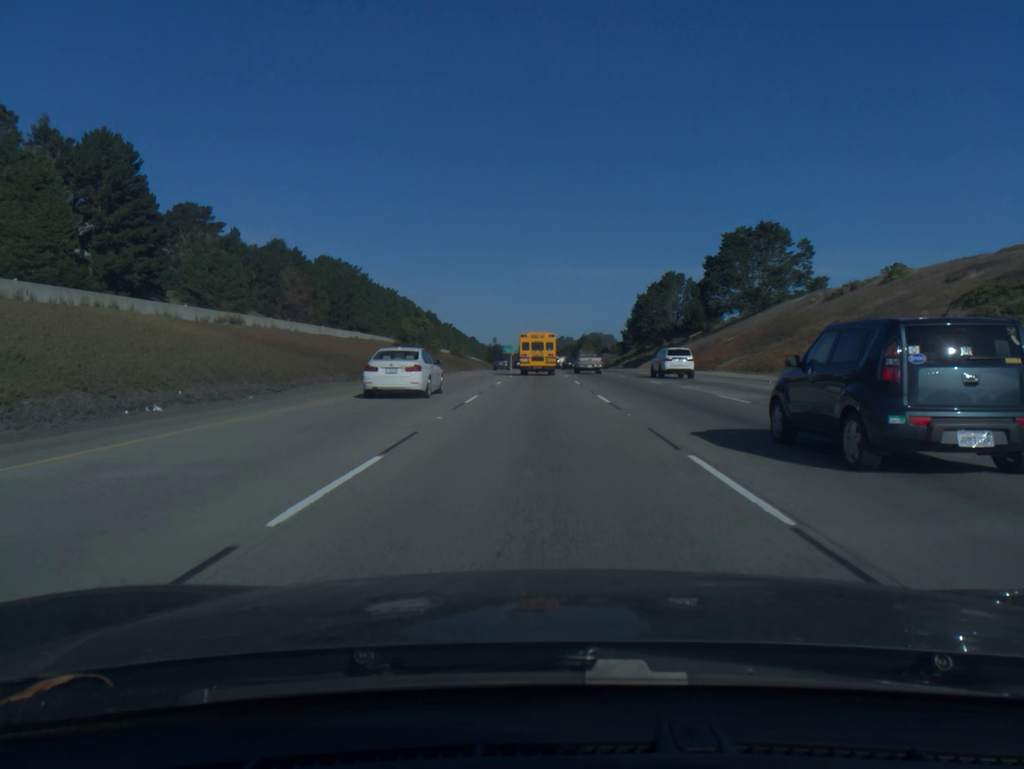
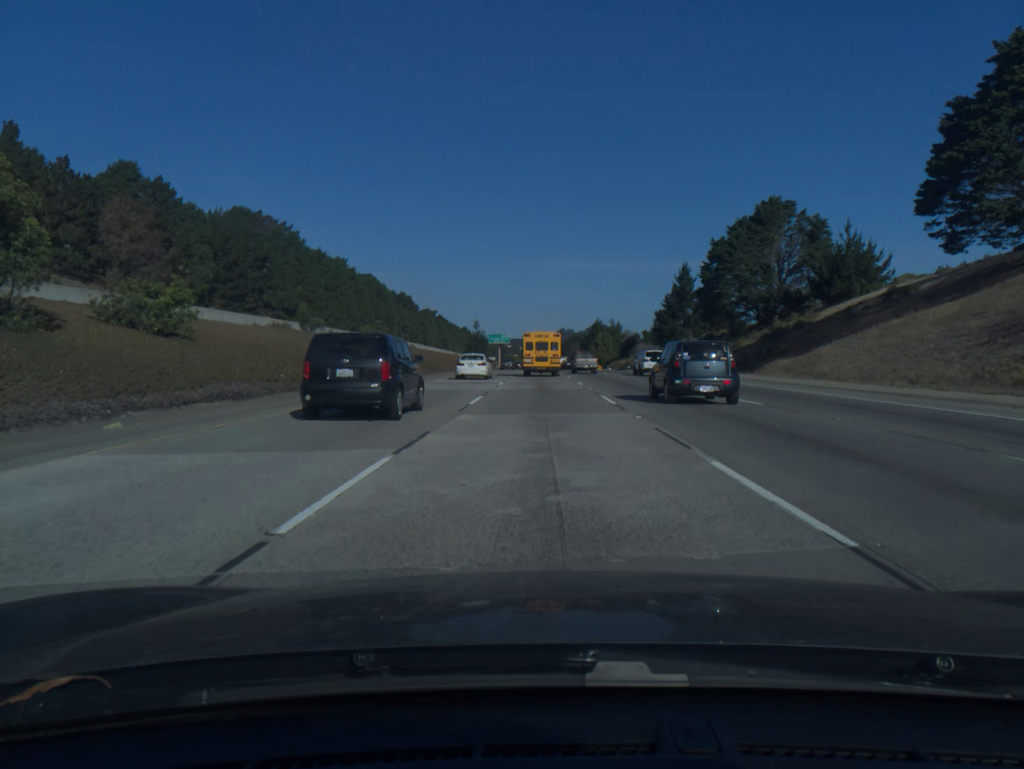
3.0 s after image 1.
(-0.2, +73.4) m; 0°
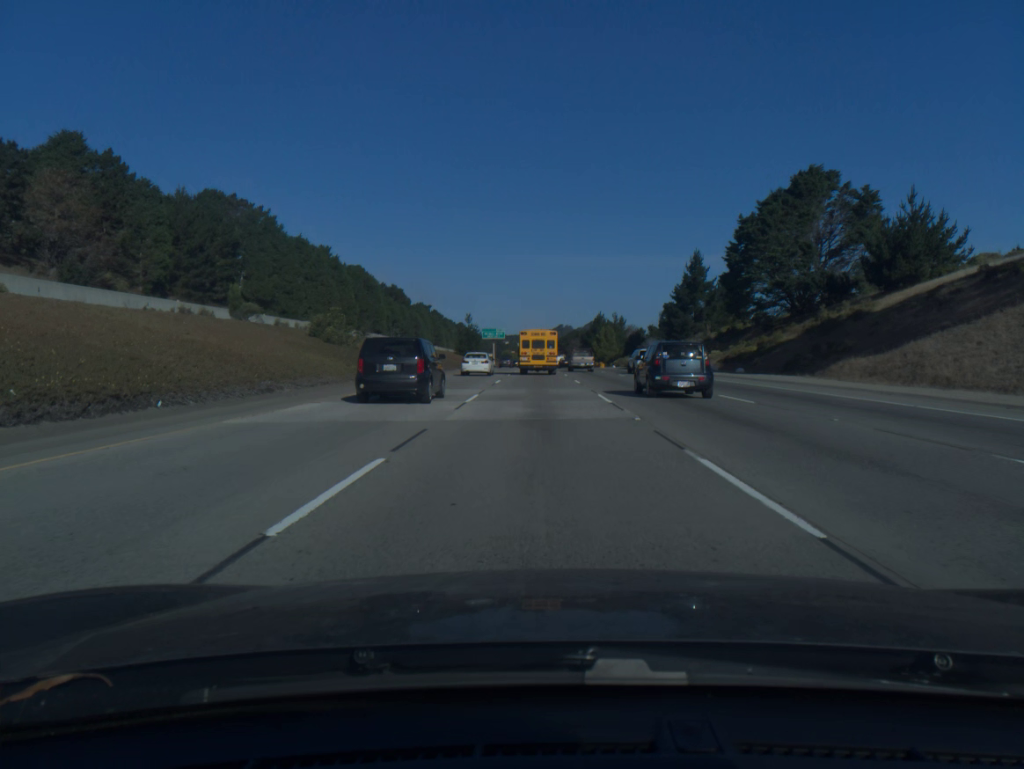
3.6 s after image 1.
(0.0, +14.6) m; 0°
